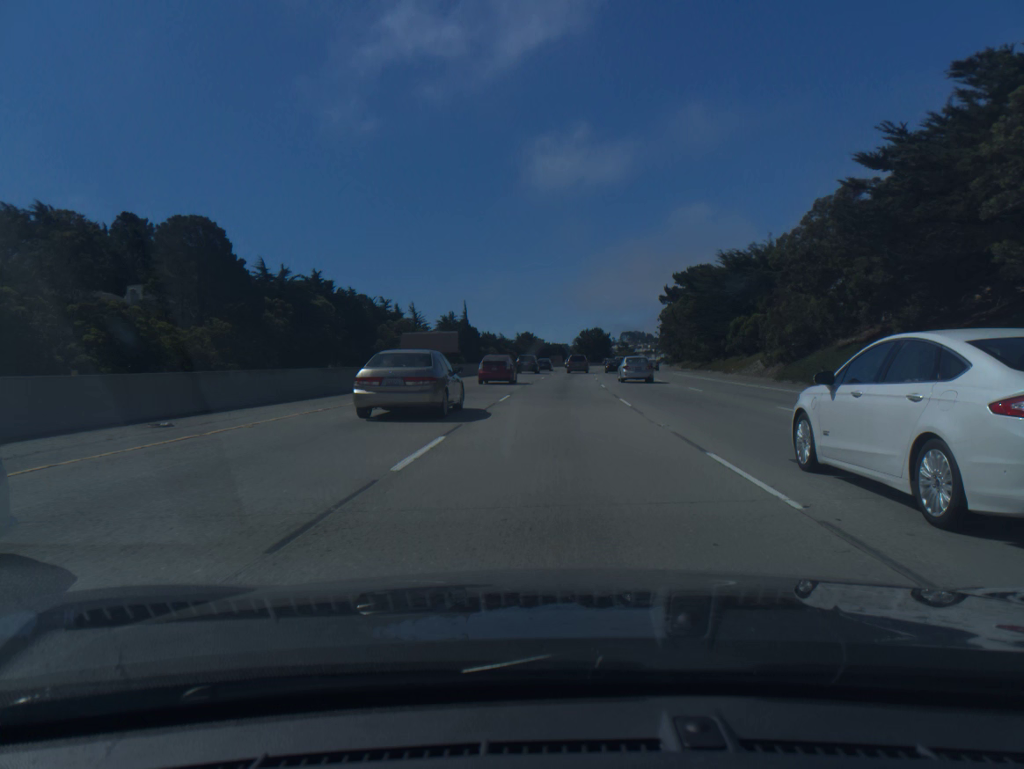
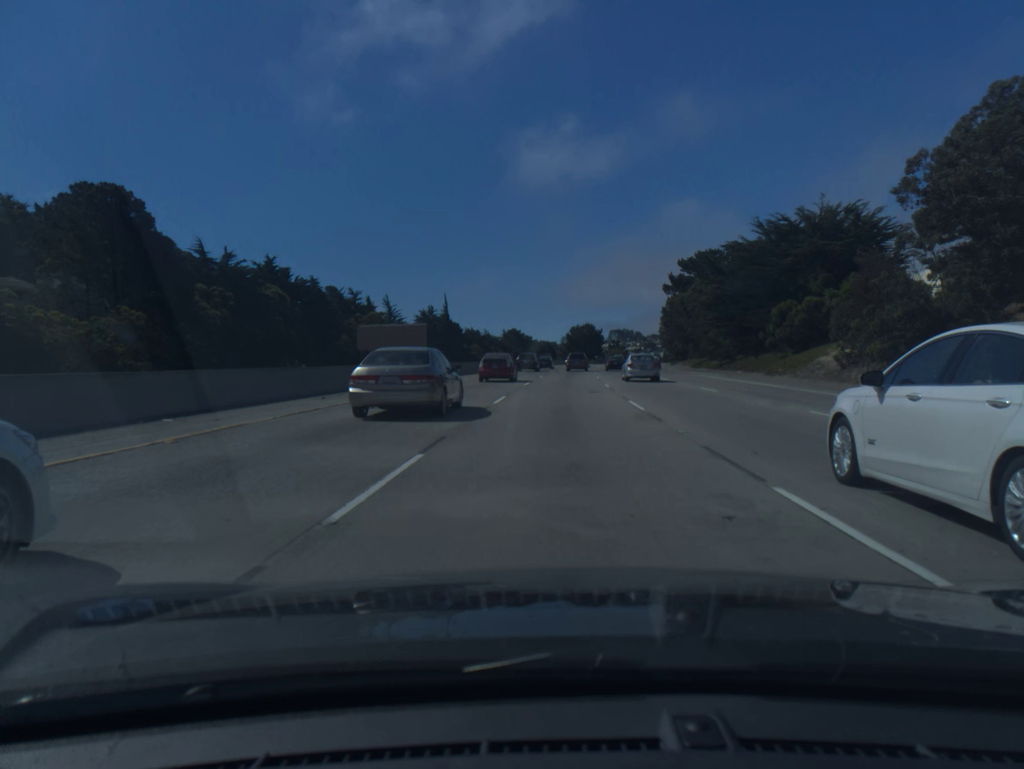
(+0.1, +17.4) m; +1°
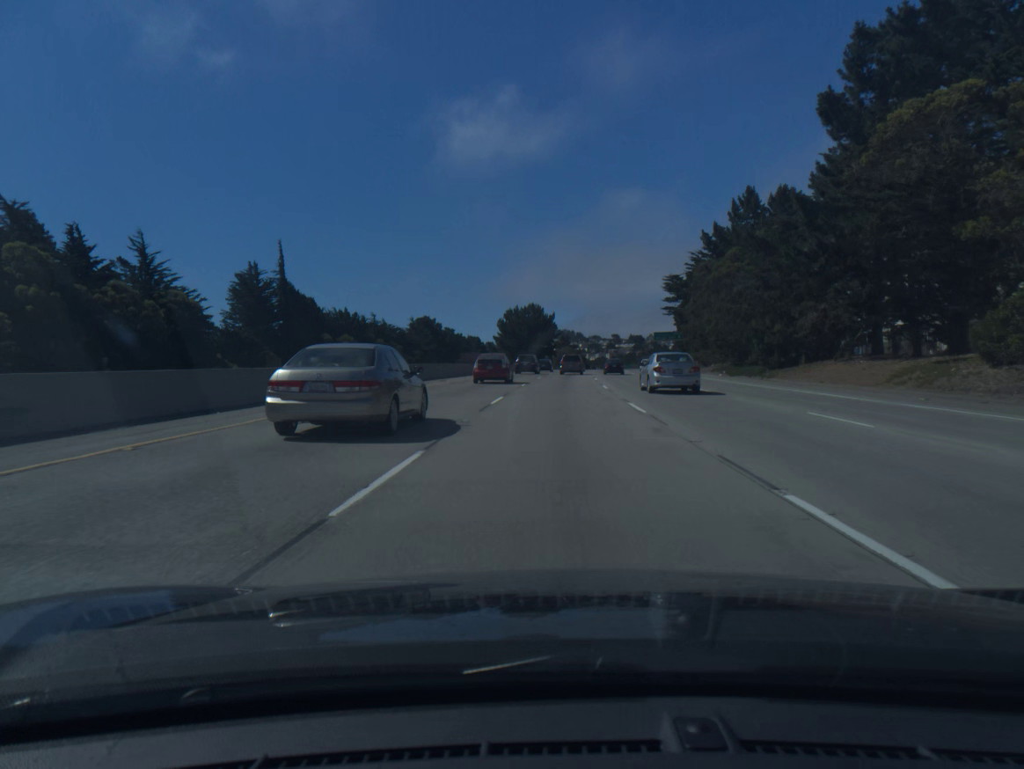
(+3.7, +87.8) m; +5°
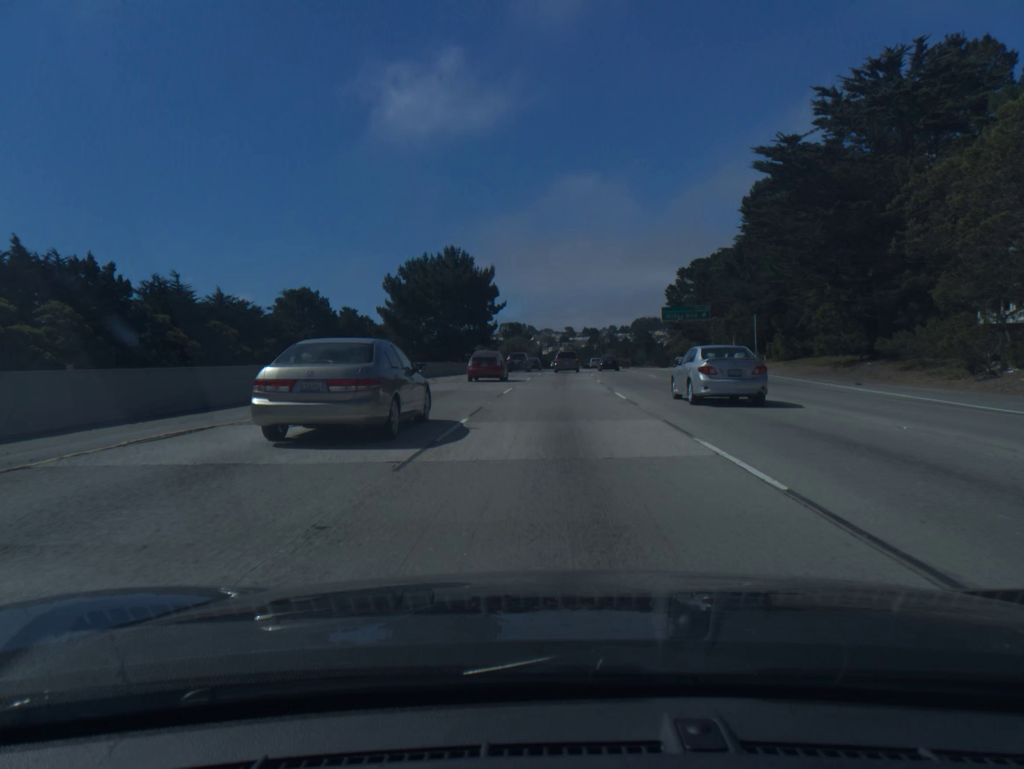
(+2.0, +69.3) m; +4°
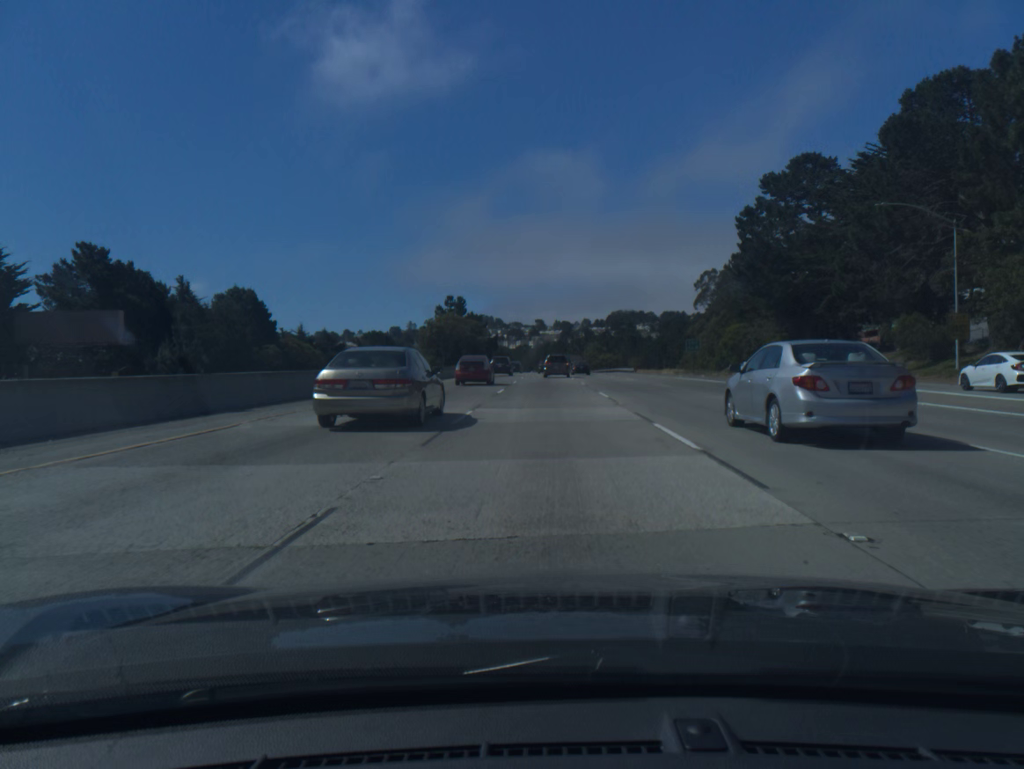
(+2.3, +84.8) m; +2°
